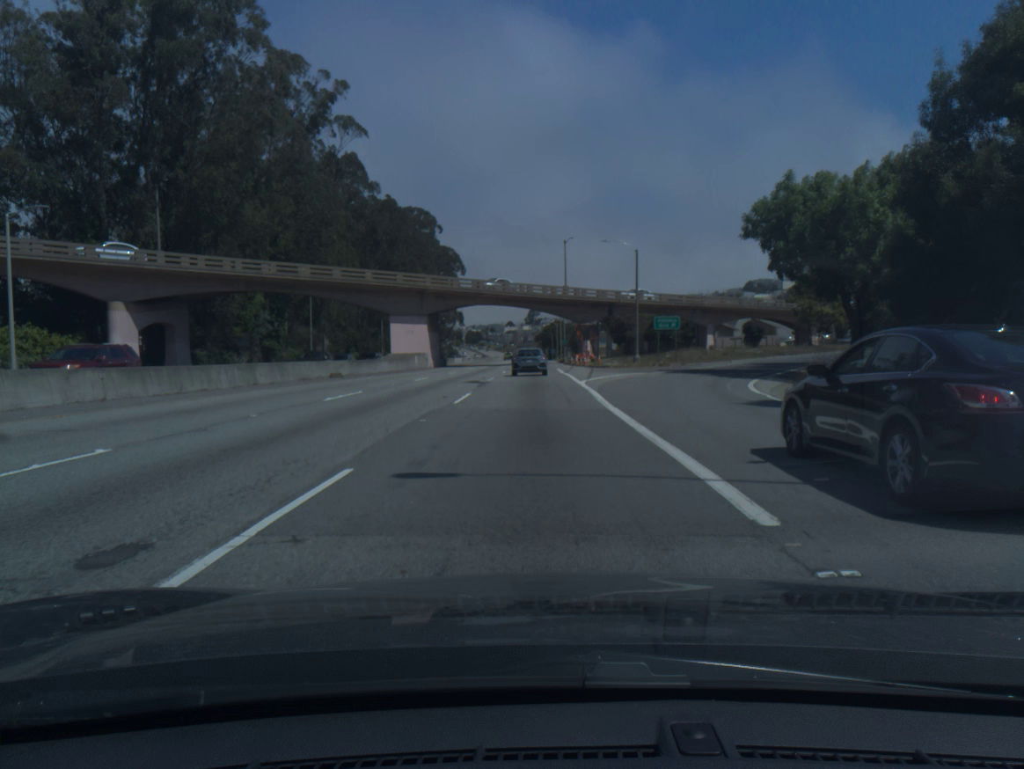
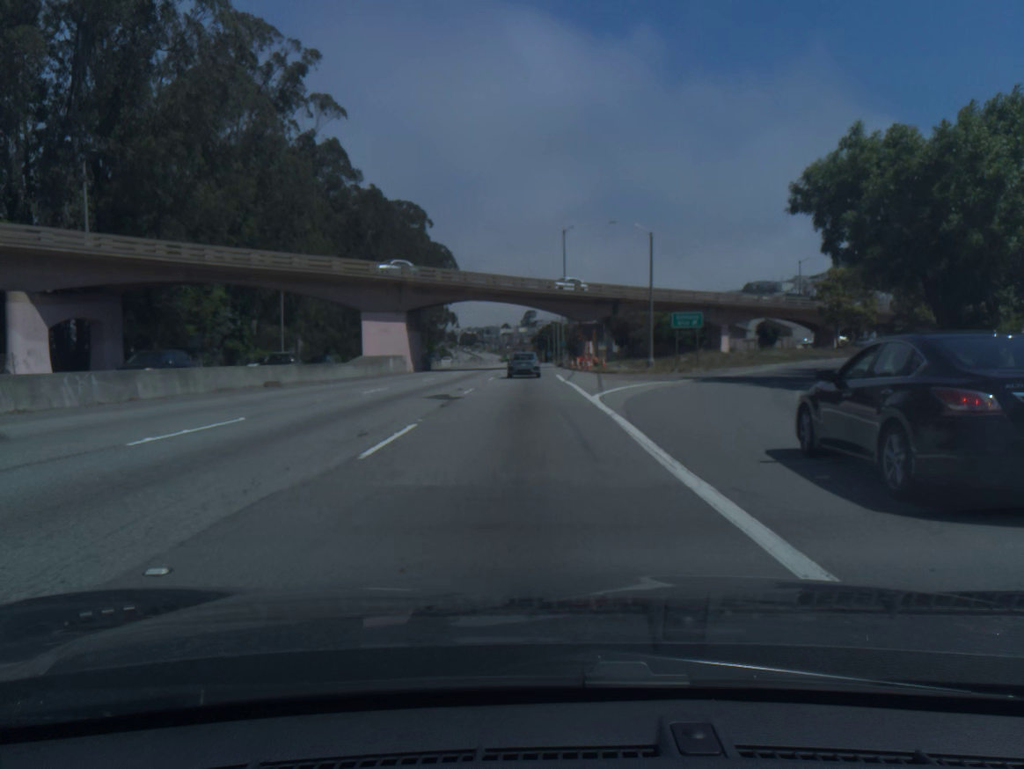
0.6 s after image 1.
(0.0, +9.4) m; 0°
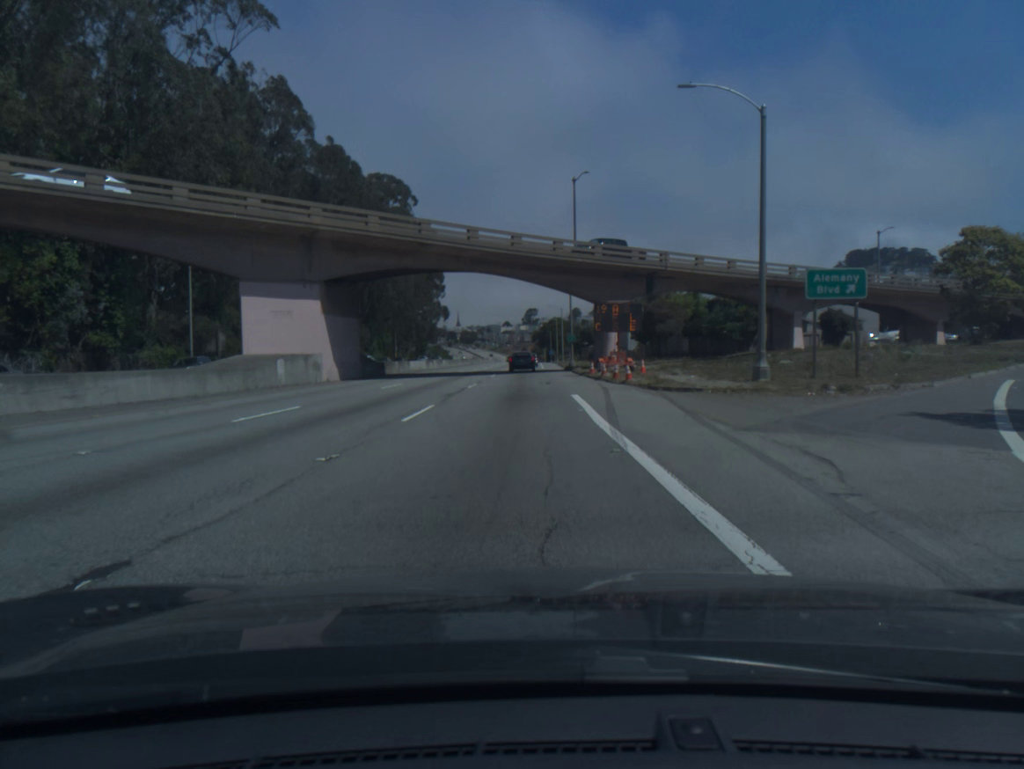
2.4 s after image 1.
(+0.1, +25.1) m; 0°
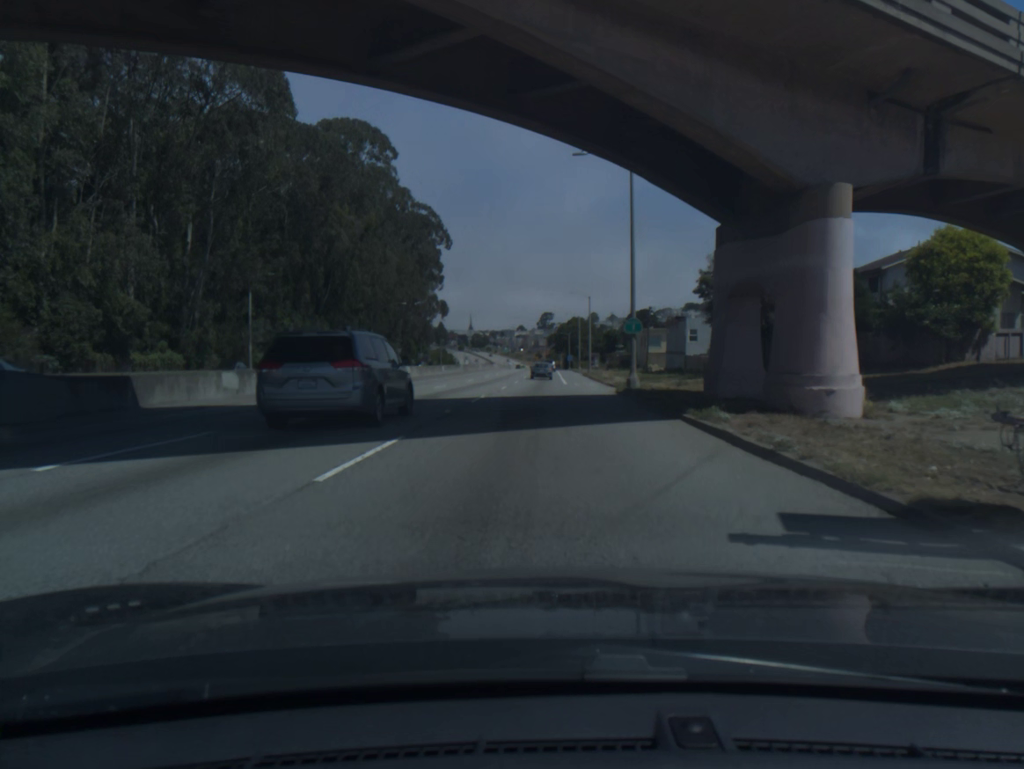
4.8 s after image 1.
(-0.4, +35.9) m; -1°
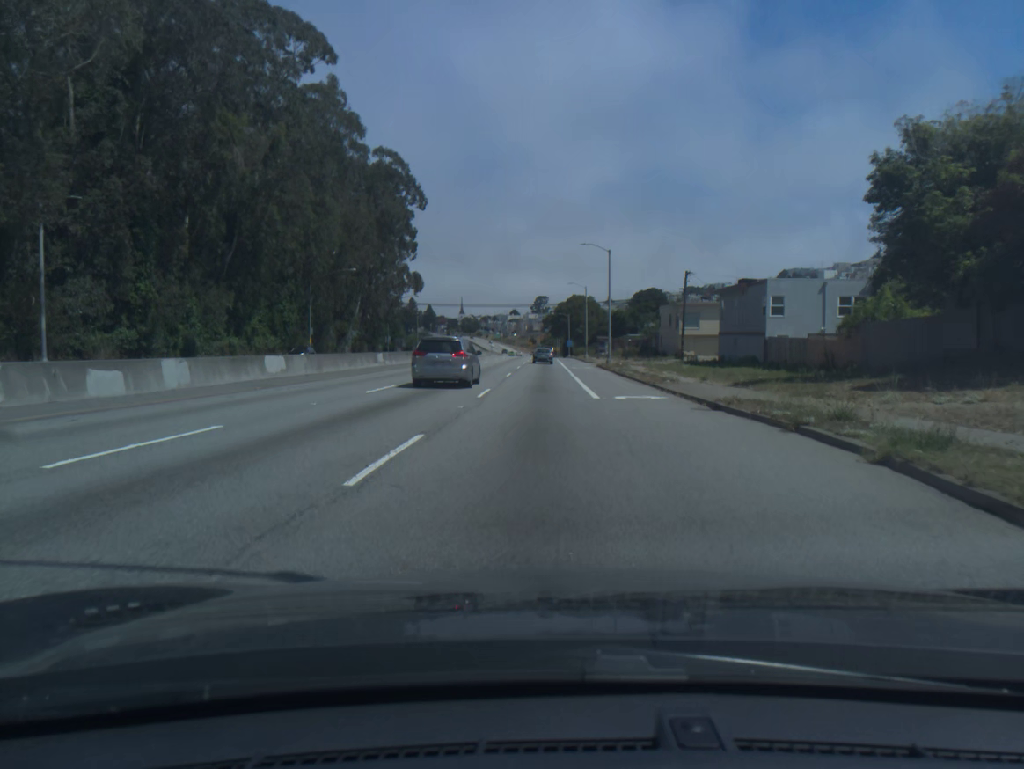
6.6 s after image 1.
(0.0, +29.9) m; +1°
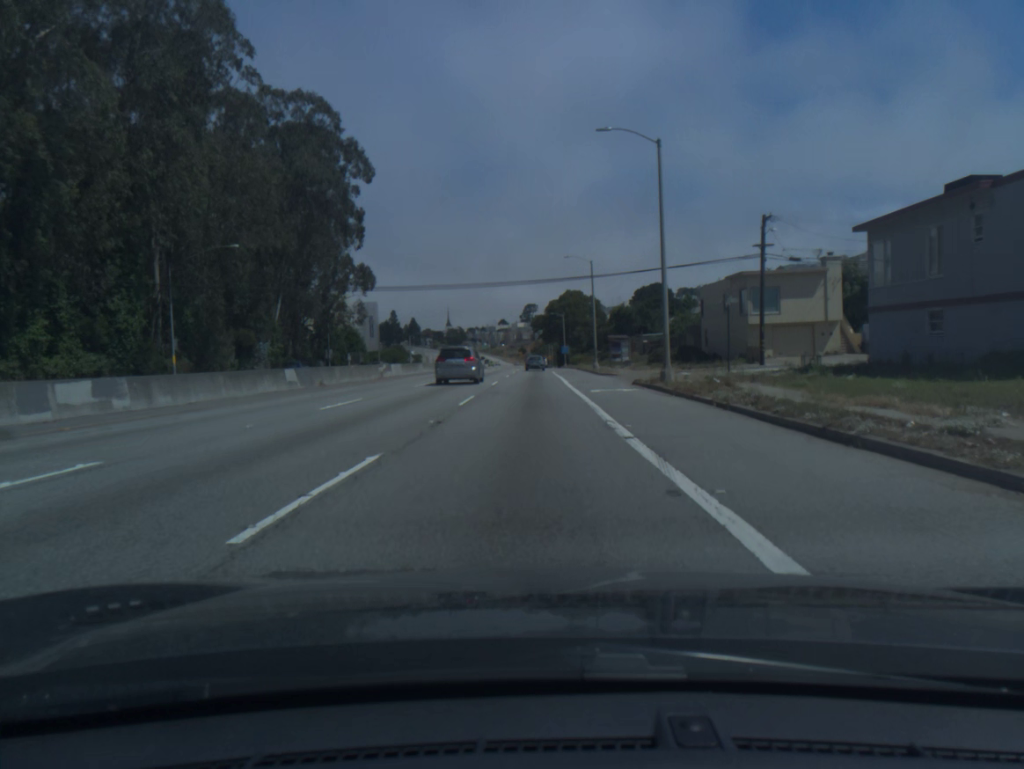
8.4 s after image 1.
(+0.3, +32.5) m; +1°
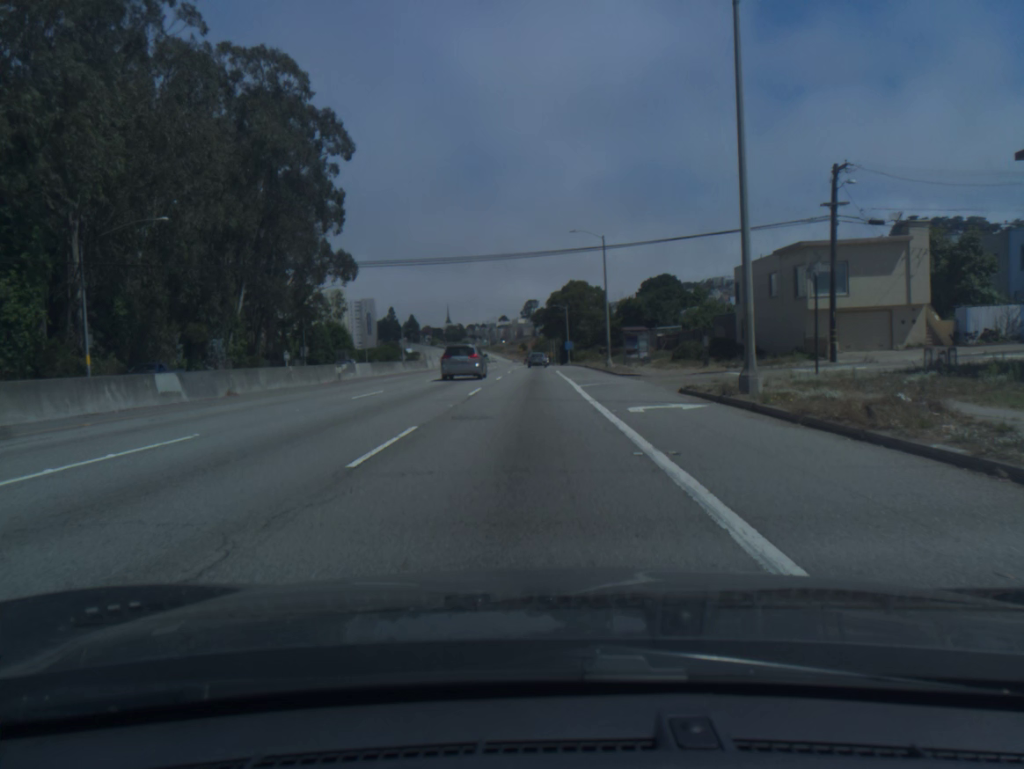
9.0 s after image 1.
(0.0, +11.5) m; 0°
